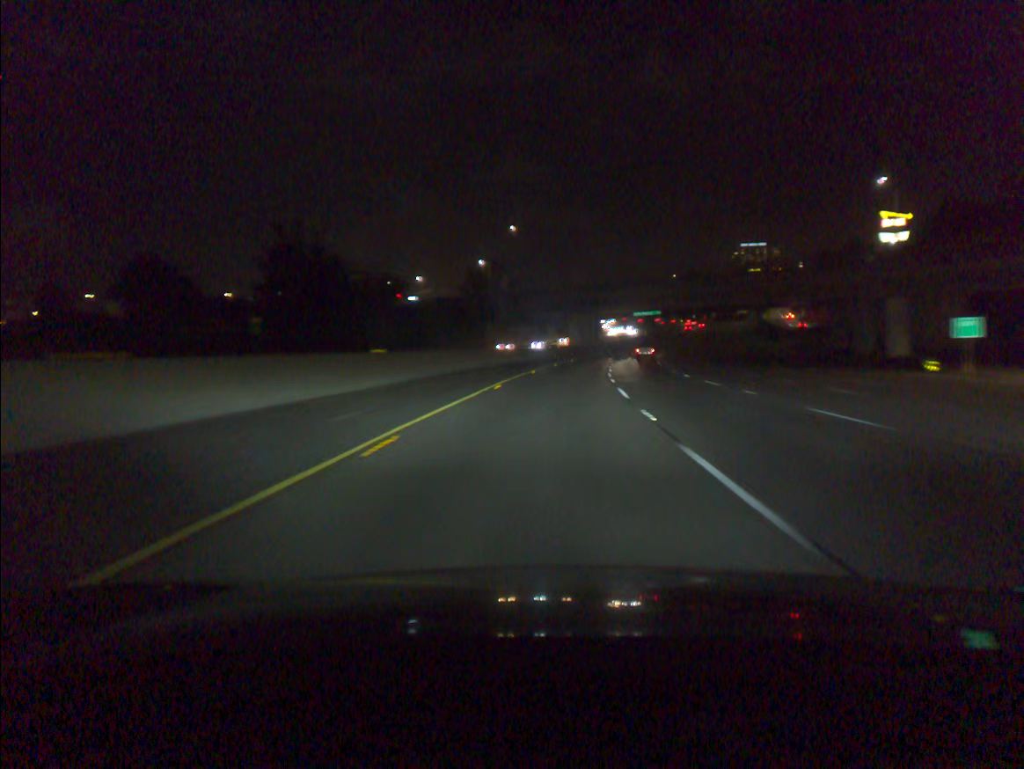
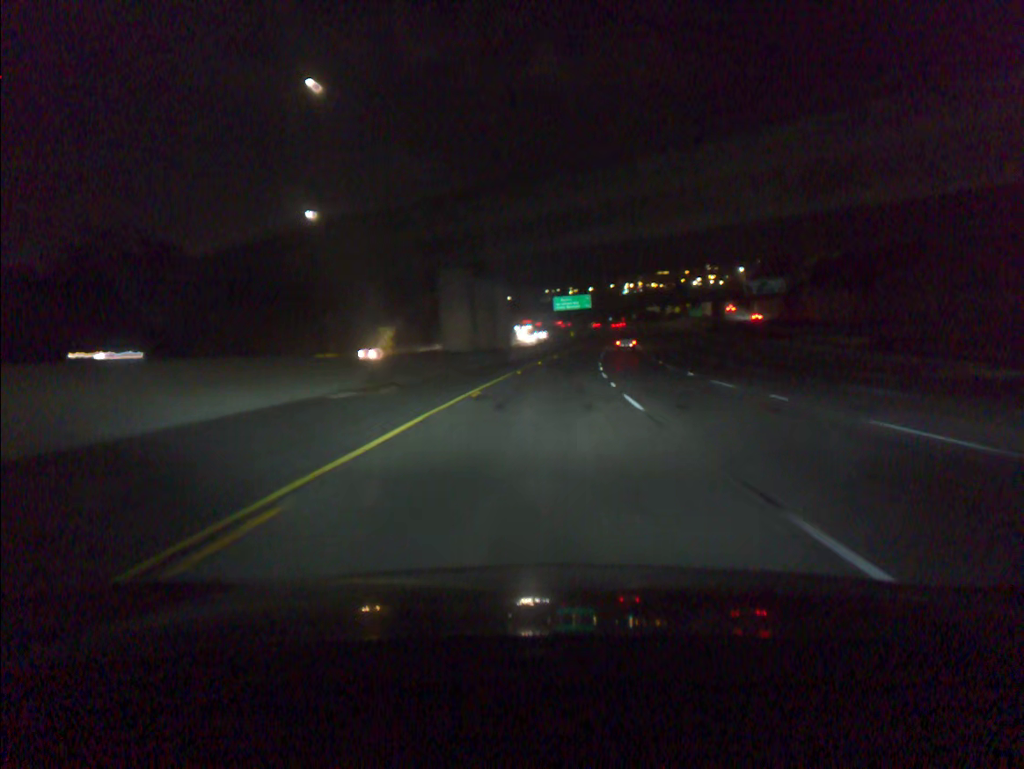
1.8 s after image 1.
(+3.9, +62.9) m; +7°
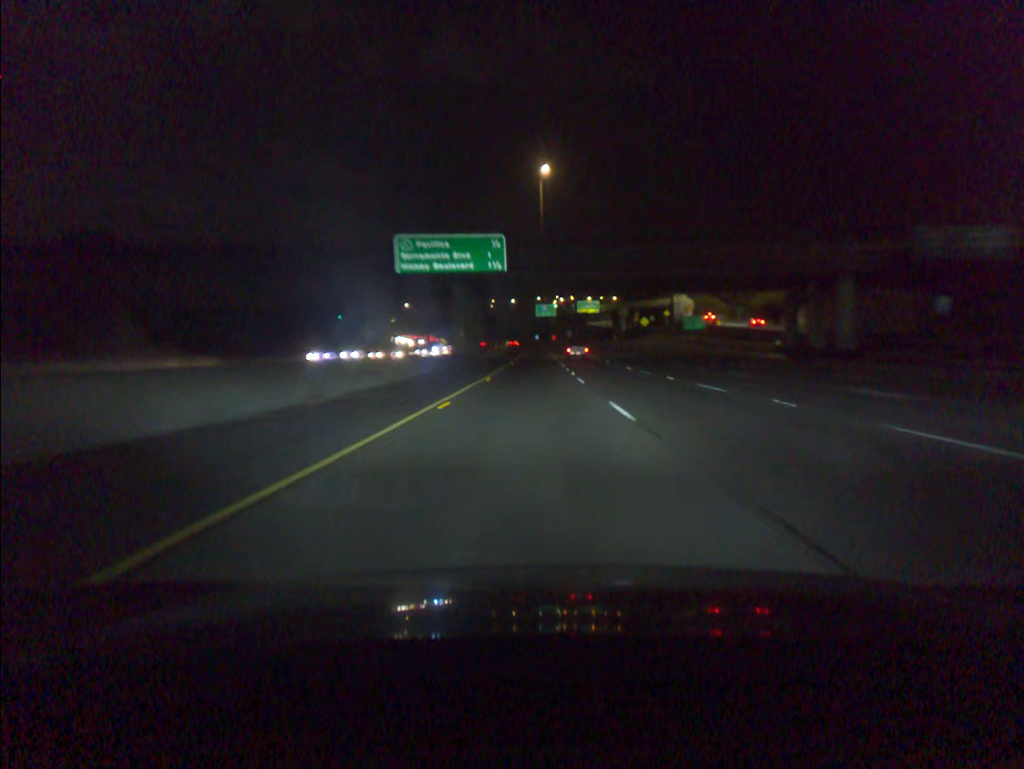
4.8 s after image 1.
(+6.9, +104.0) m; +6°
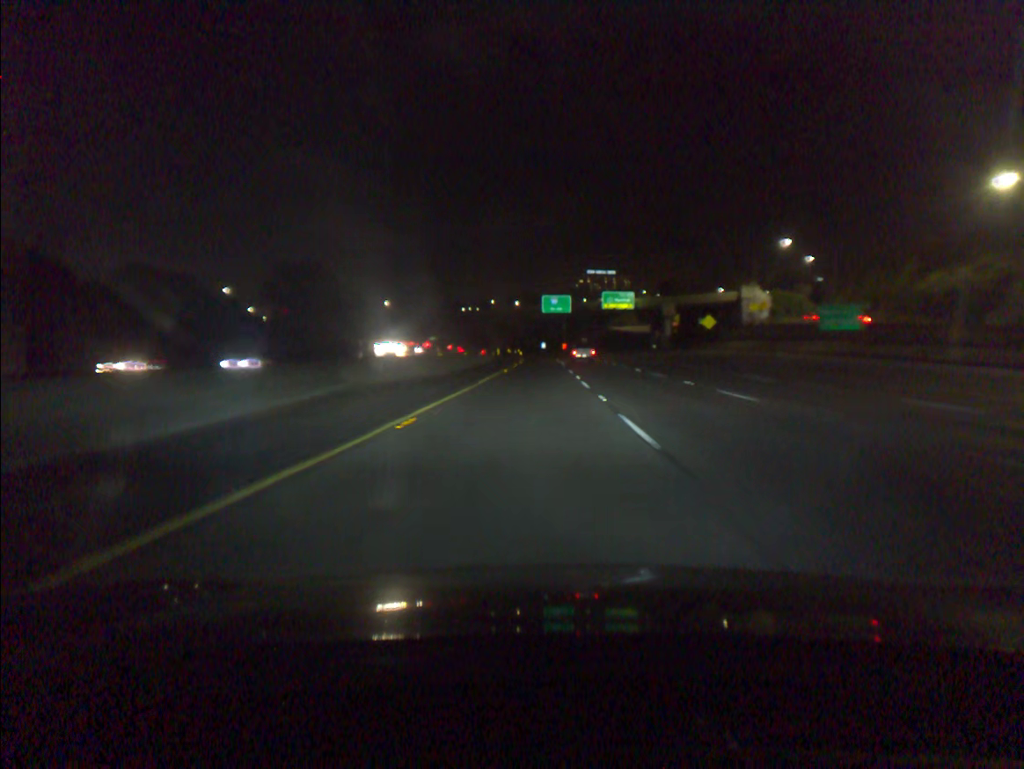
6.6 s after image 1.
(0.0, +62.1) m; 0°
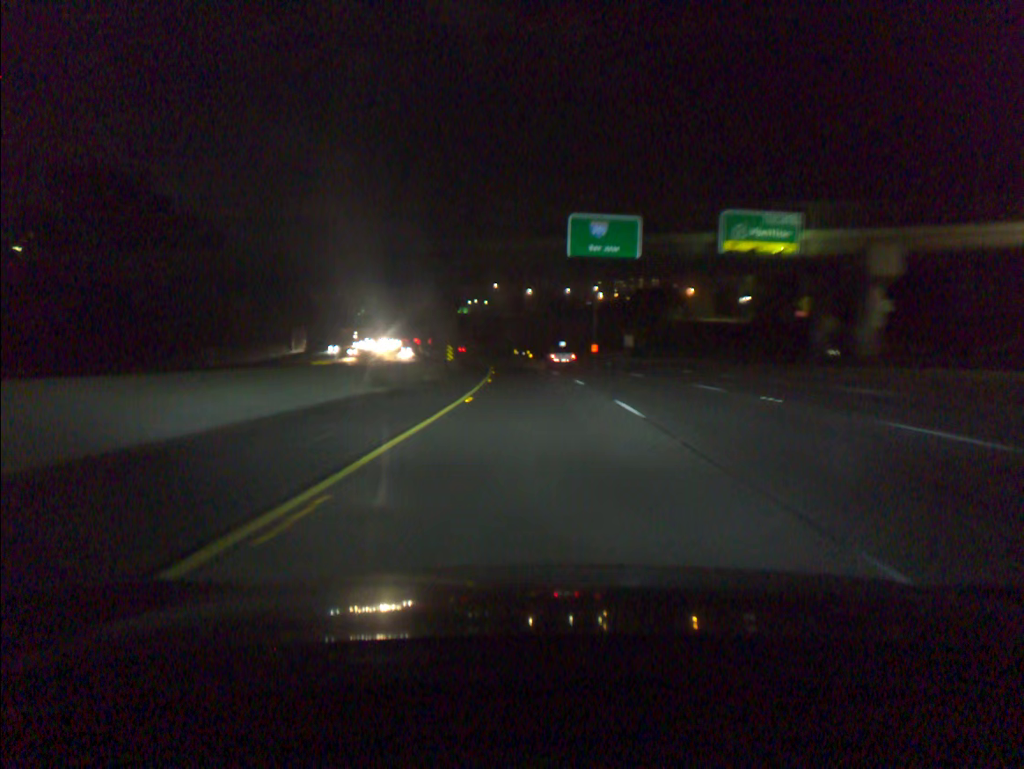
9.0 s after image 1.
(-0.4, +82.8) m; -1°
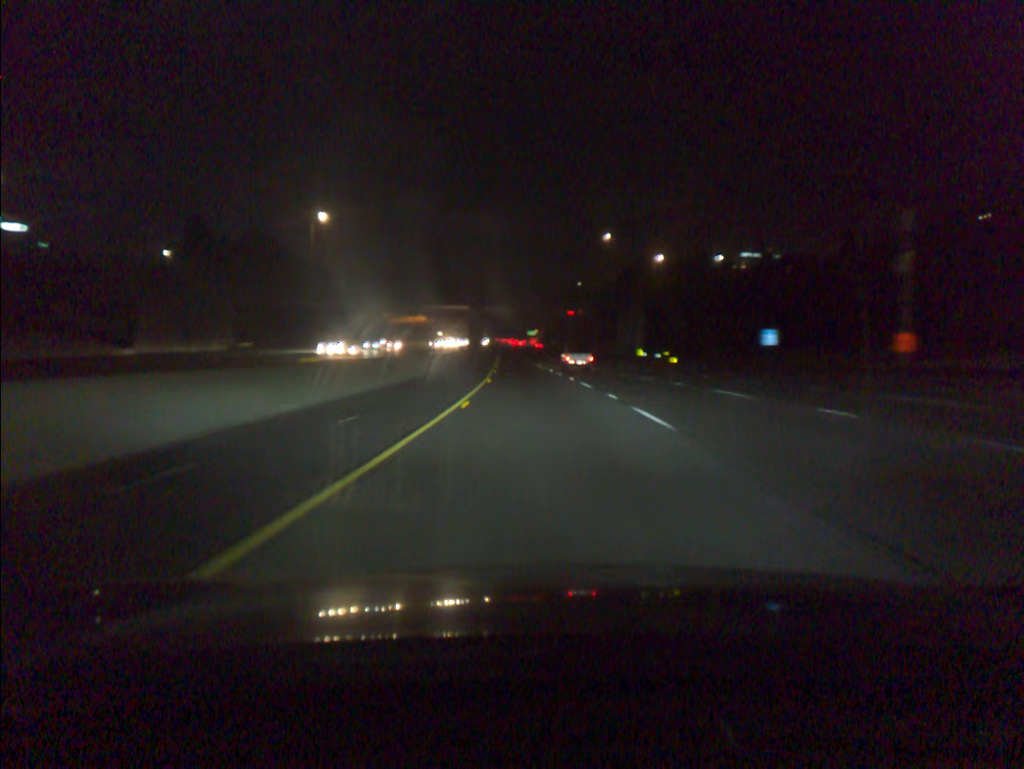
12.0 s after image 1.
(-6.7, +103.9) m; -8°
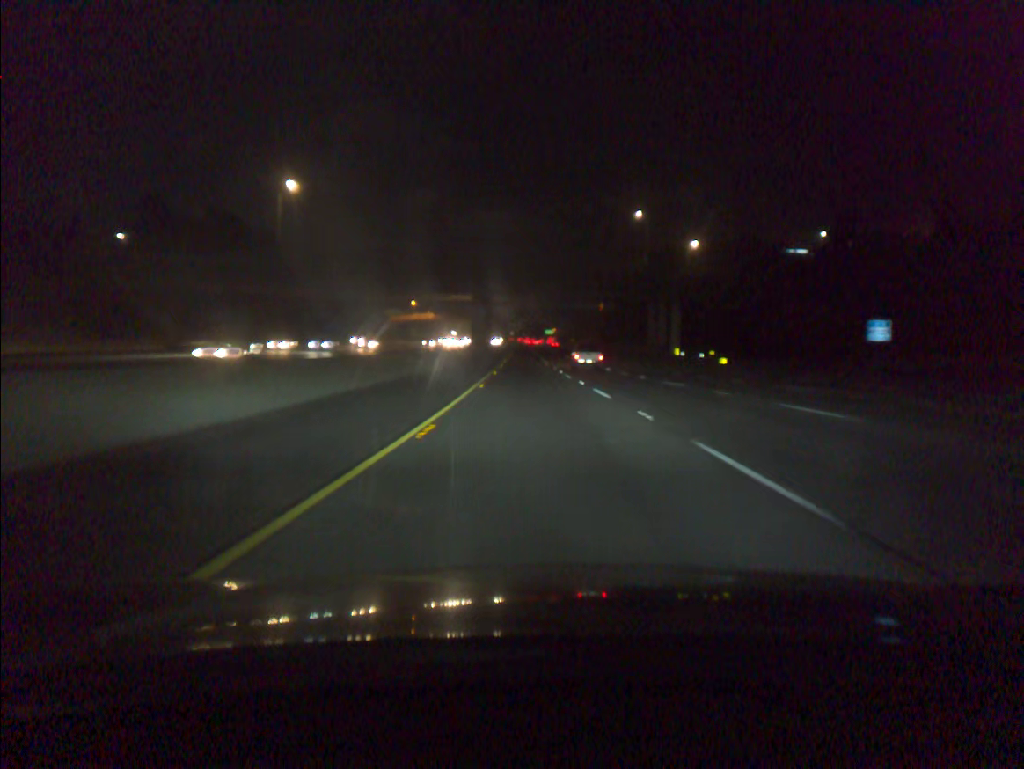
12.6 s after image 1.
(-0.3, +21.0) m; -1°
